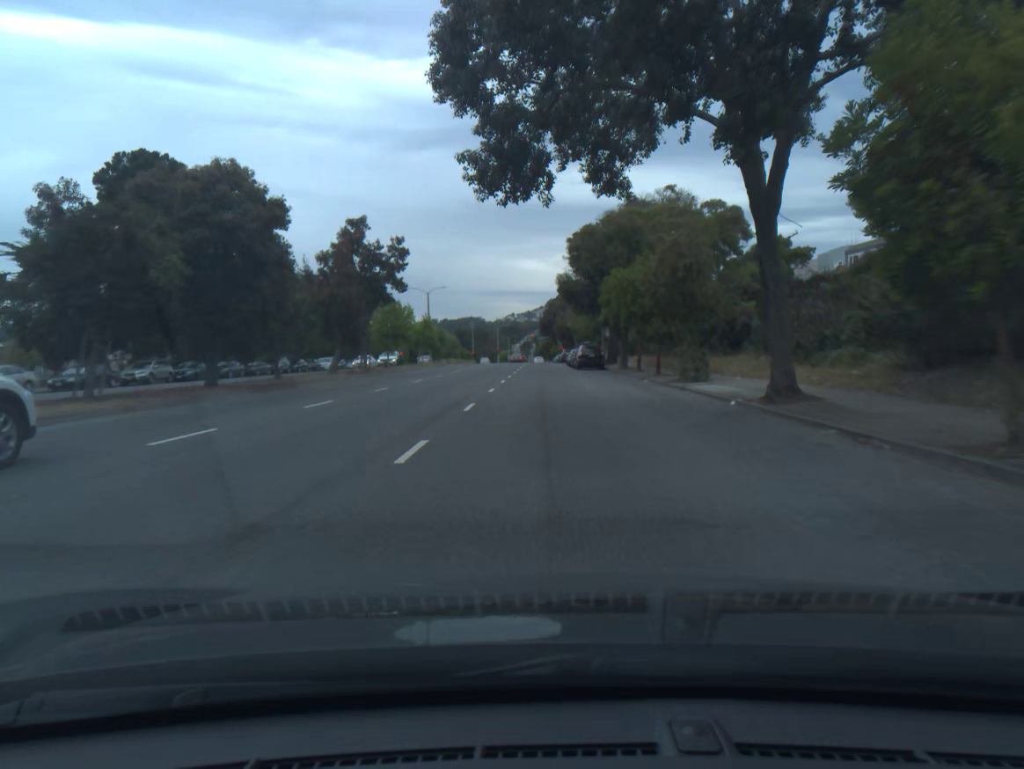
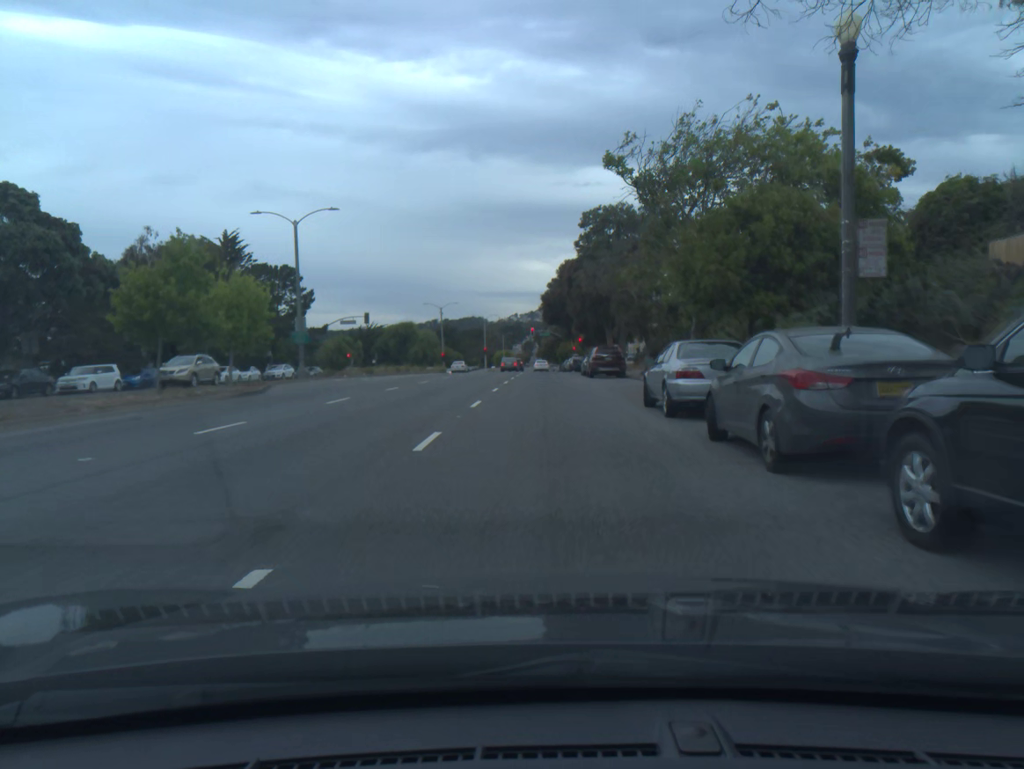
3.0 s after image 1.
(-0.1, +49.6) m; 0°
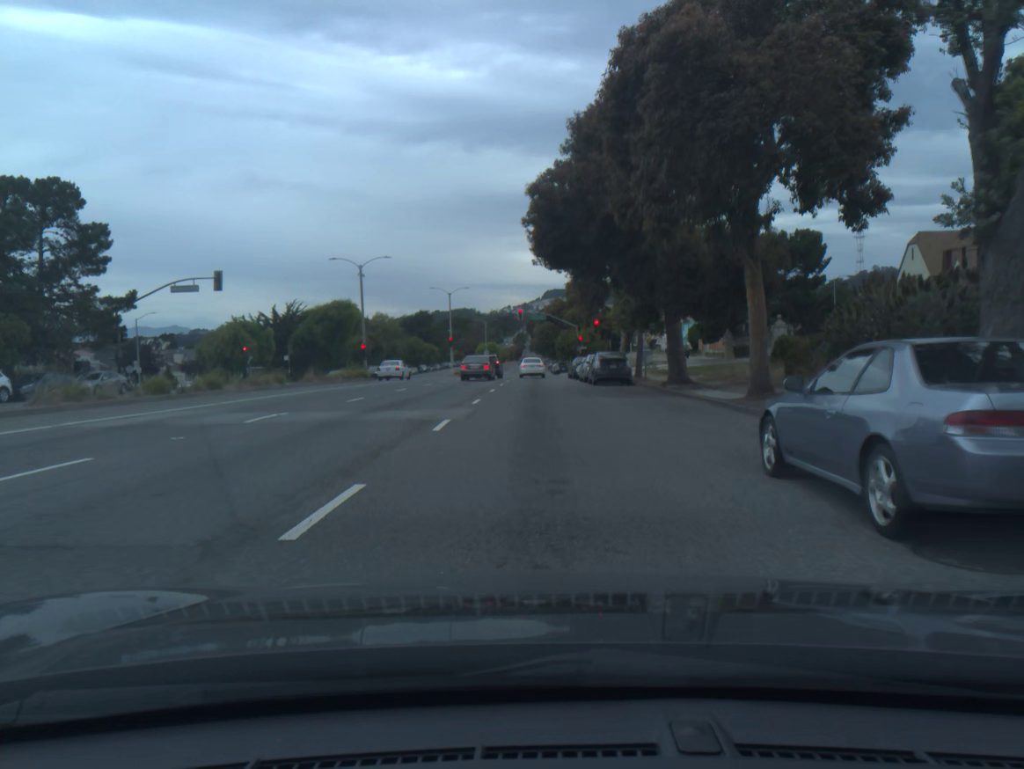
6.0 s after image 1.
(0.0, +41.2) m; 0°
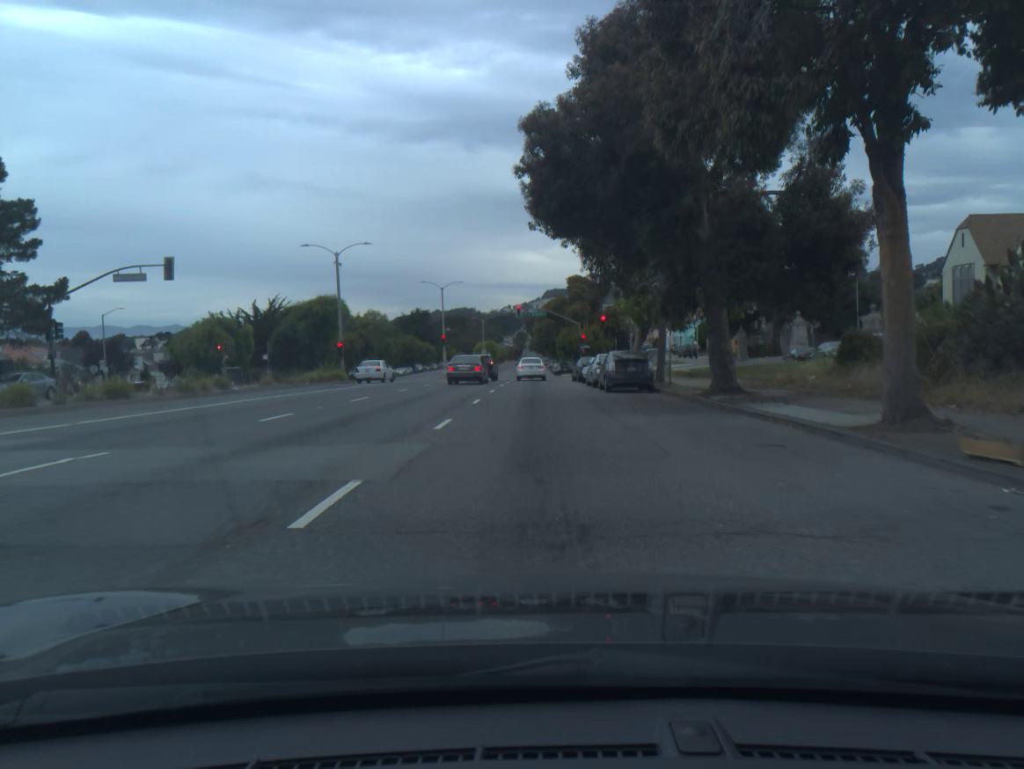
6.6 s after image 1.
(0.0, +7.1) m; 0°
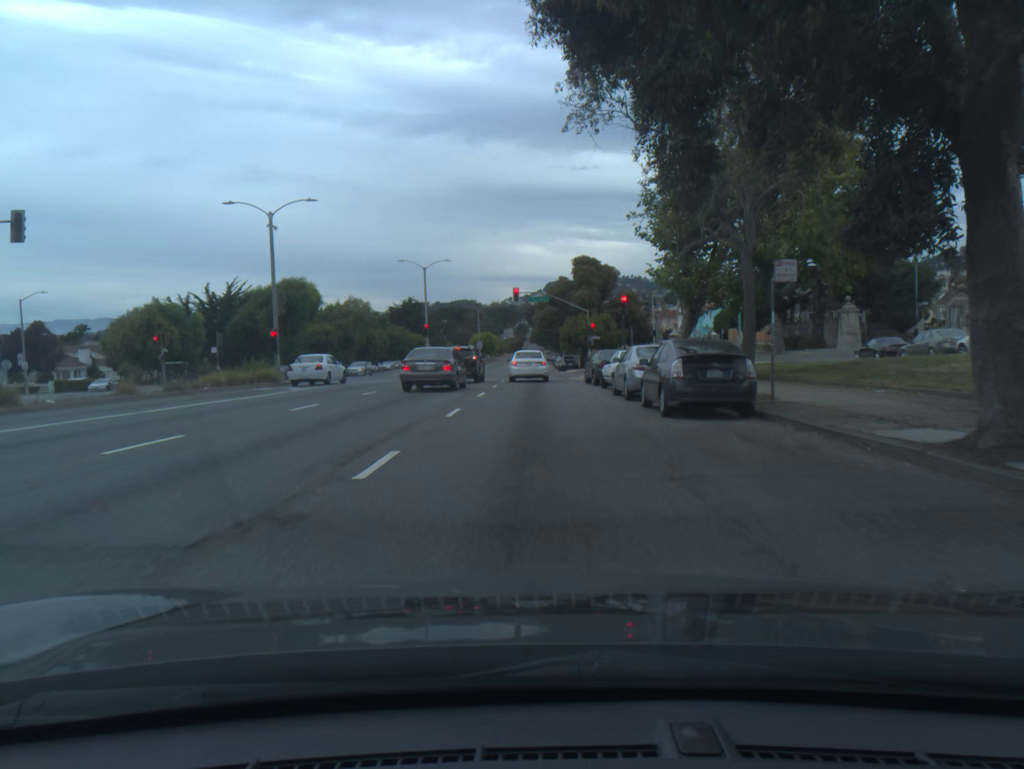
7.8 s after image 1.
(0.0, +12.9) m; 0°
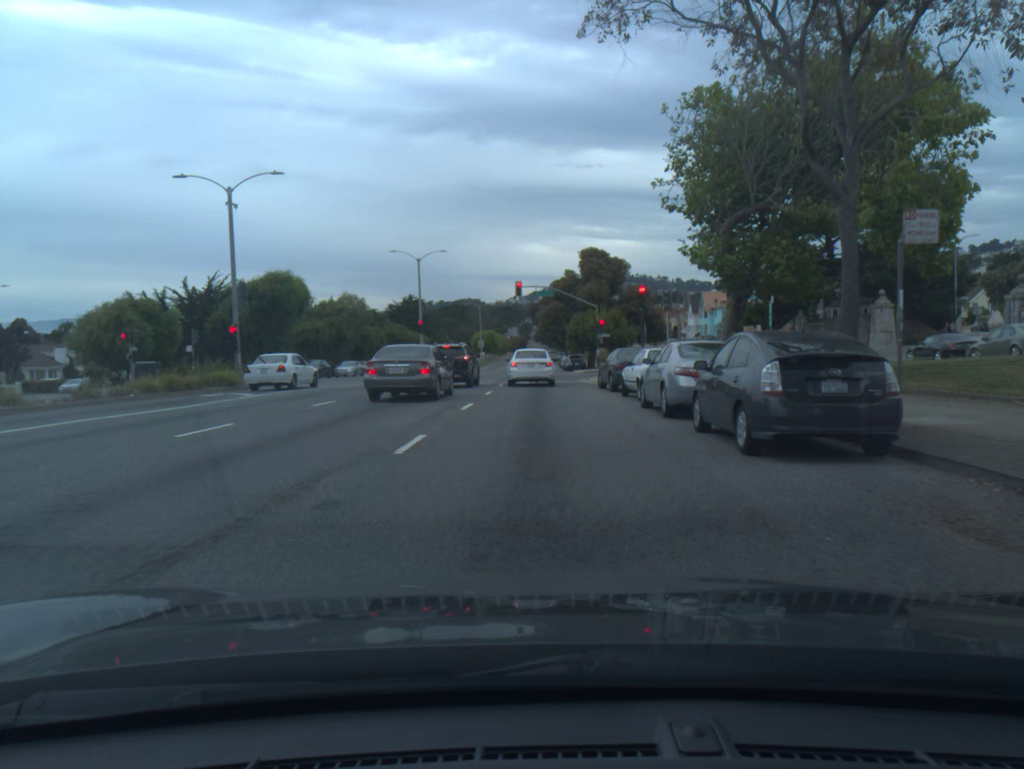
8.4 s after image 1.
(0.0, +5.7) m; 0°
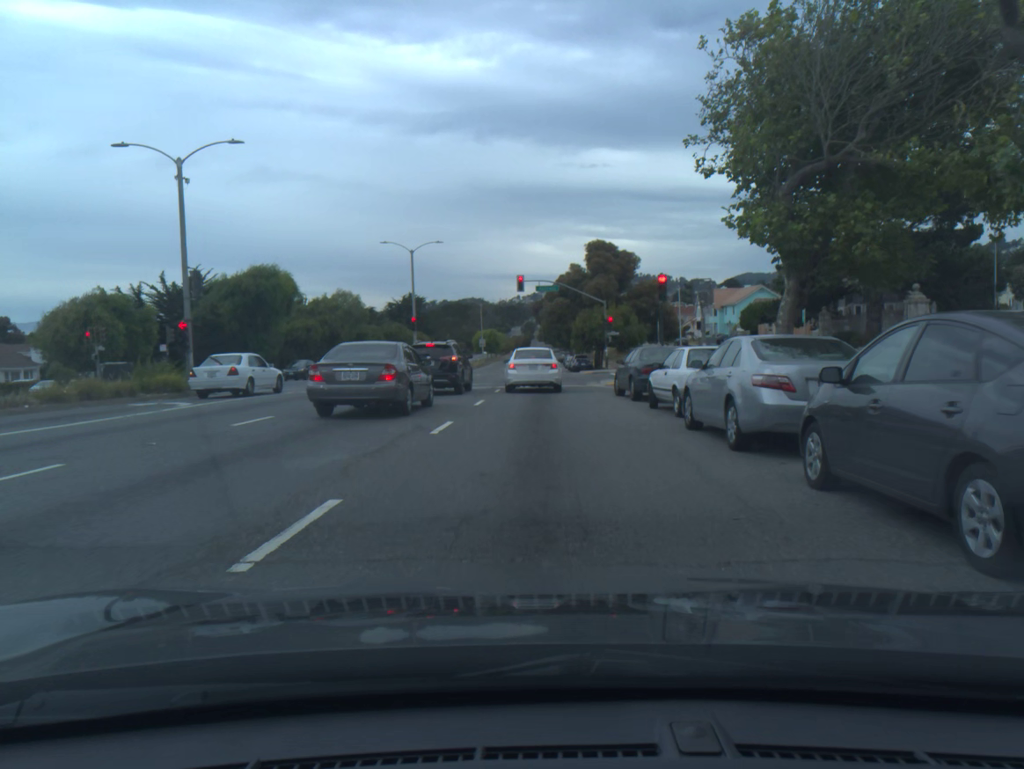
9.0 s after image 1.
(0.0, +5.1) m; 0°
